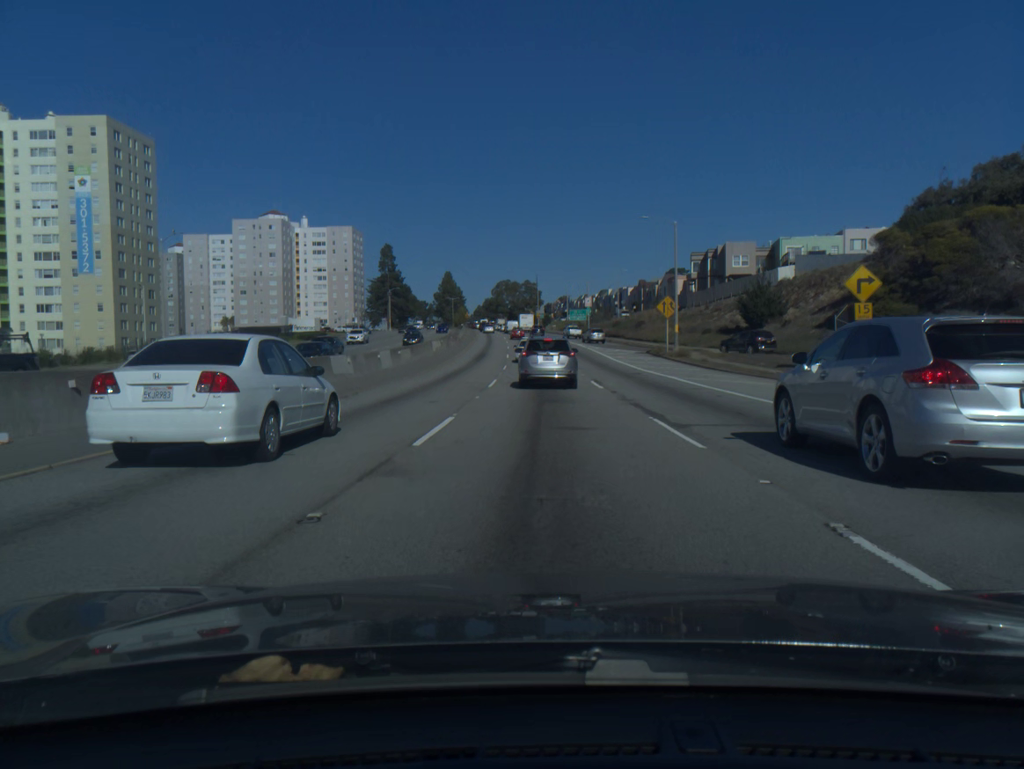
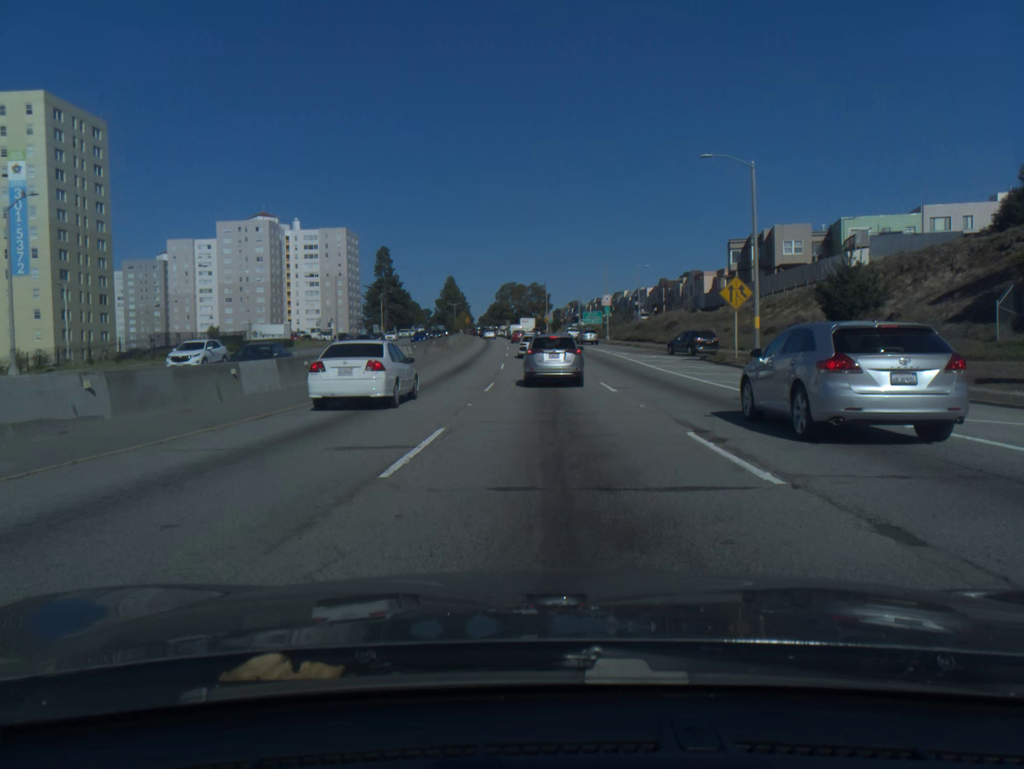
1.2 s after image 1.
(-0.1, +18.1) m; -1°
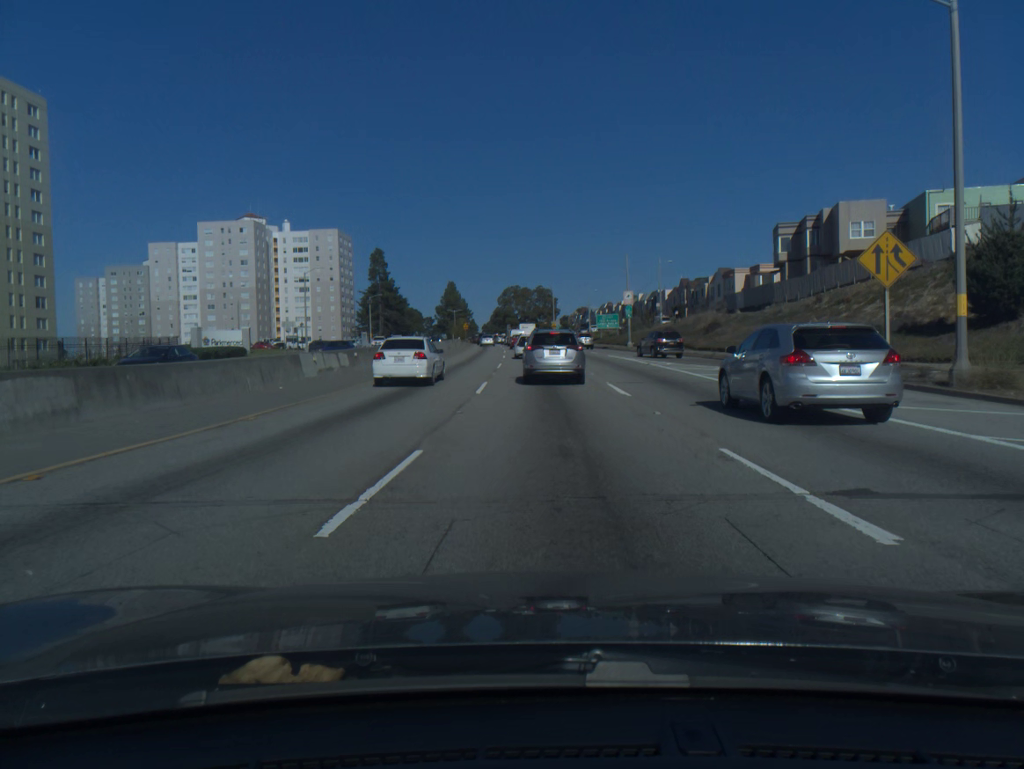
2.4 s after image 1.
(-0.1, +17.0) m; 0°
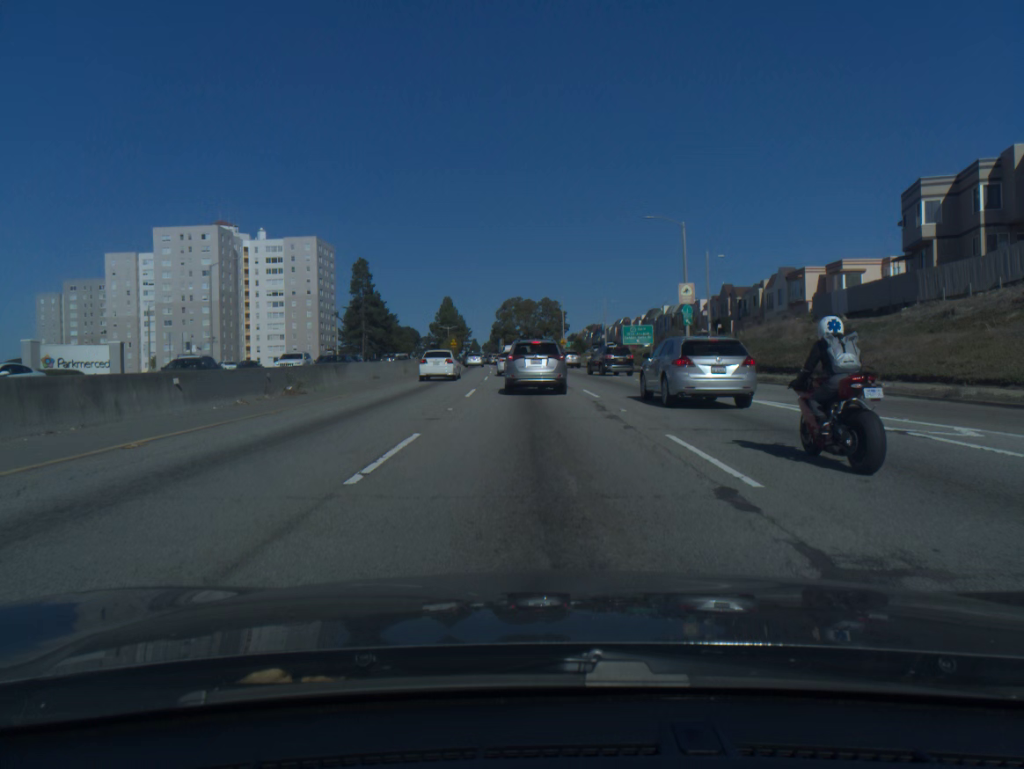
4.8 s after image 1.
(-0.1, +27.6) m; 0°
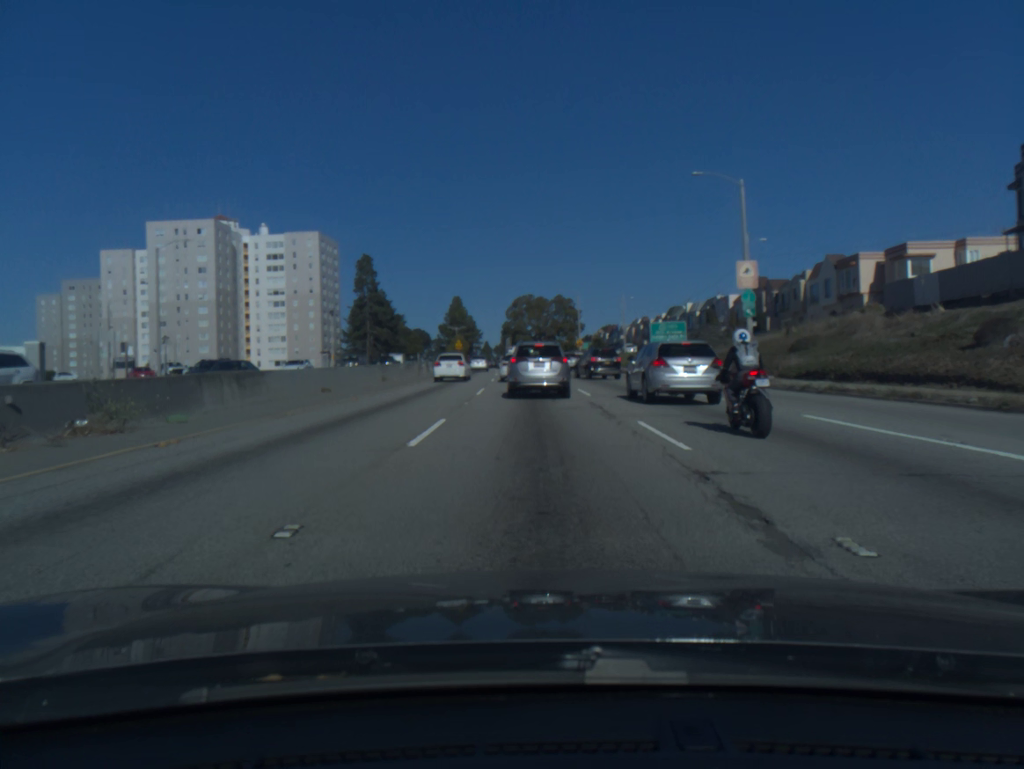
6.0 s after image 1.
(-0.1, +11.6) m; -1°
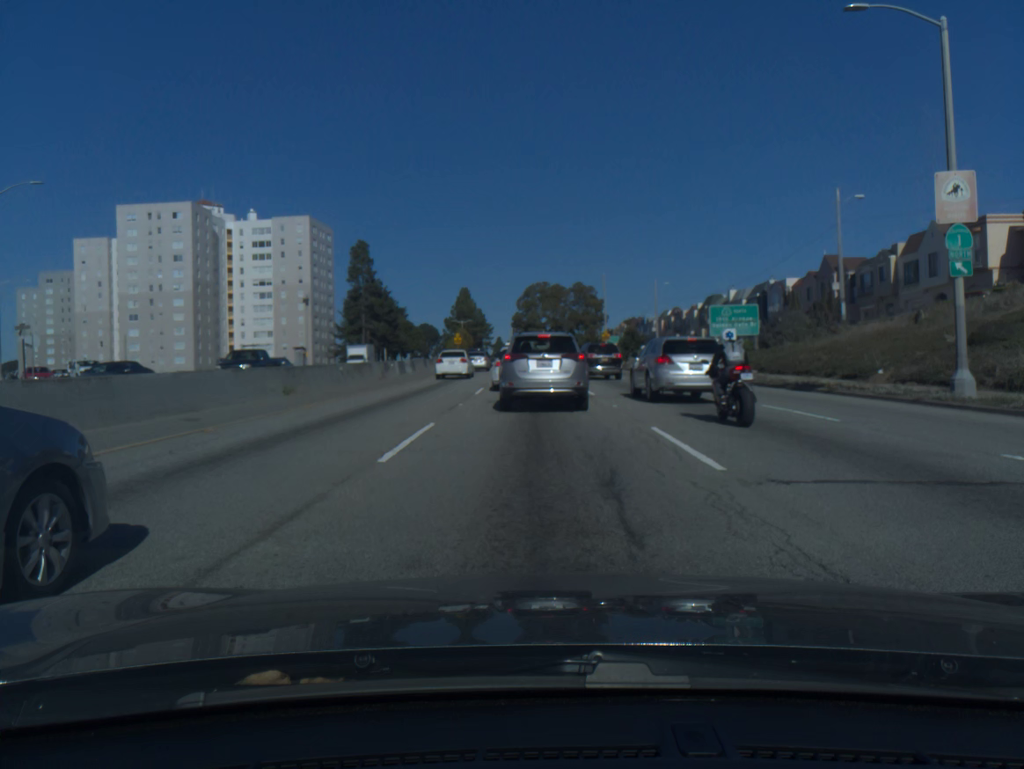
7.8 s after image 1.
(-0.1, +16.6) m; -1°
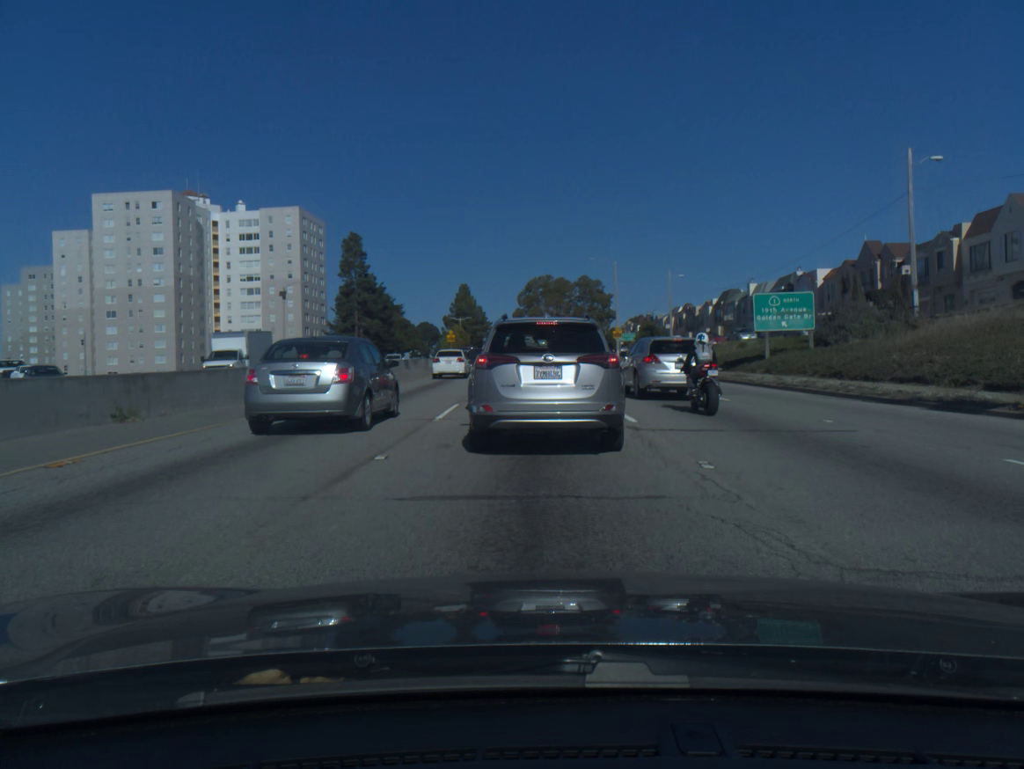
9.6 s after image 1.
(0.0, +9.9) m; 0°
